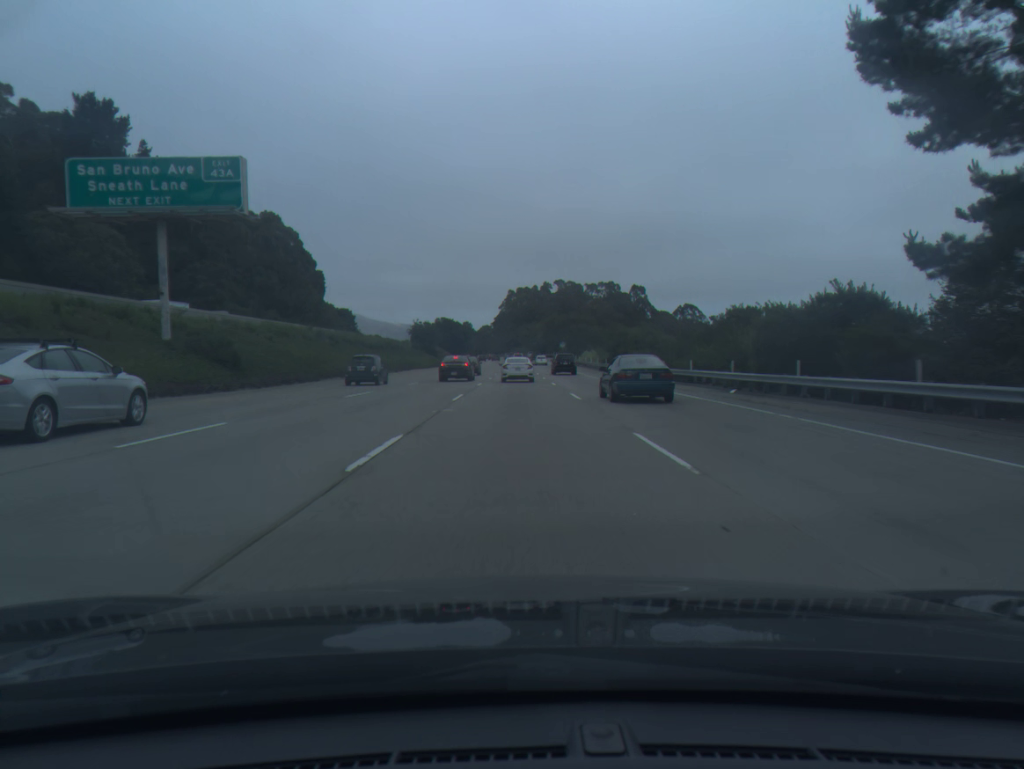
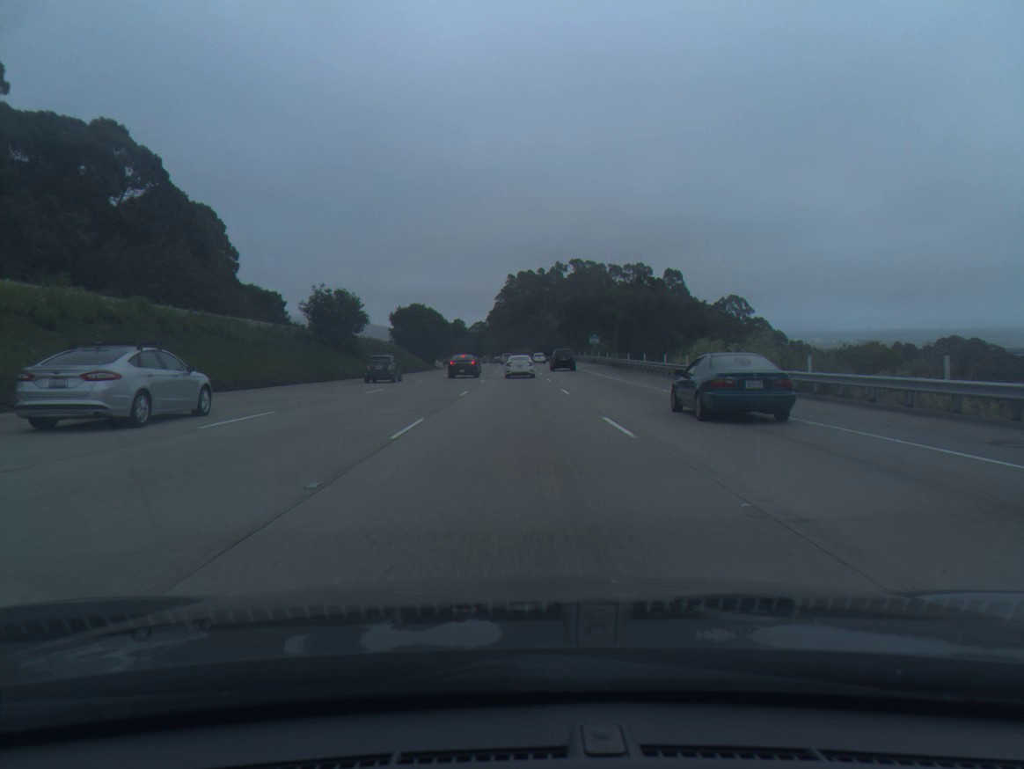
(-0.2, +69.7) m; 0°
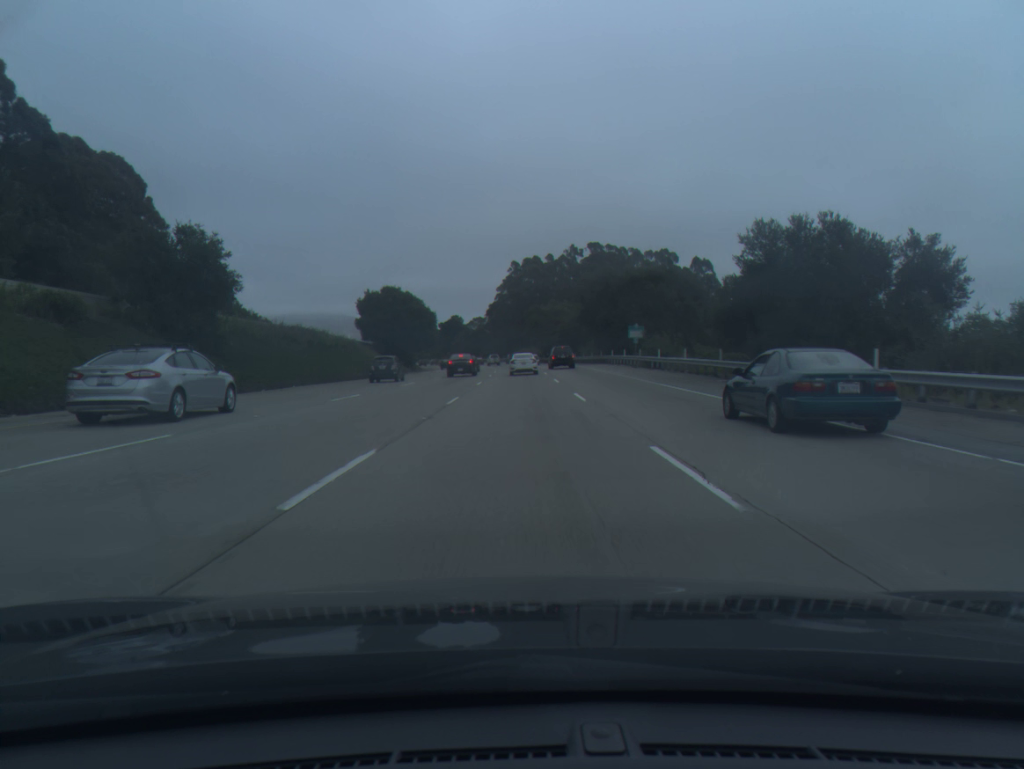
(-0.1, +34.9) m; 0°
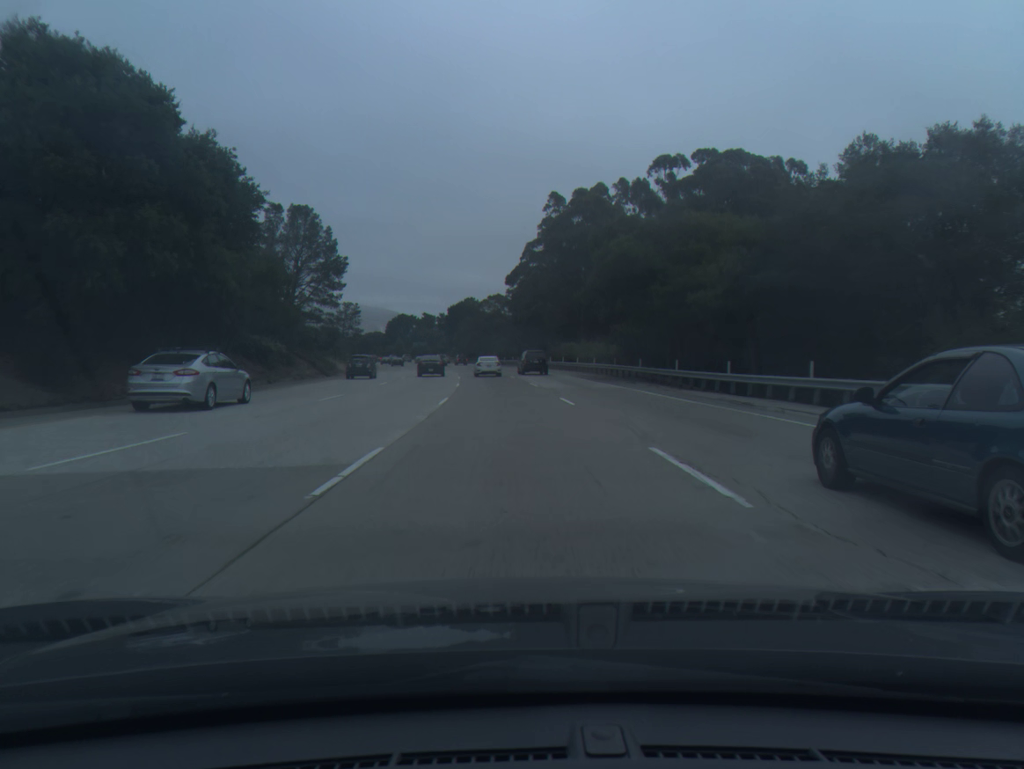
(-0.9, +87.1) m; -2°
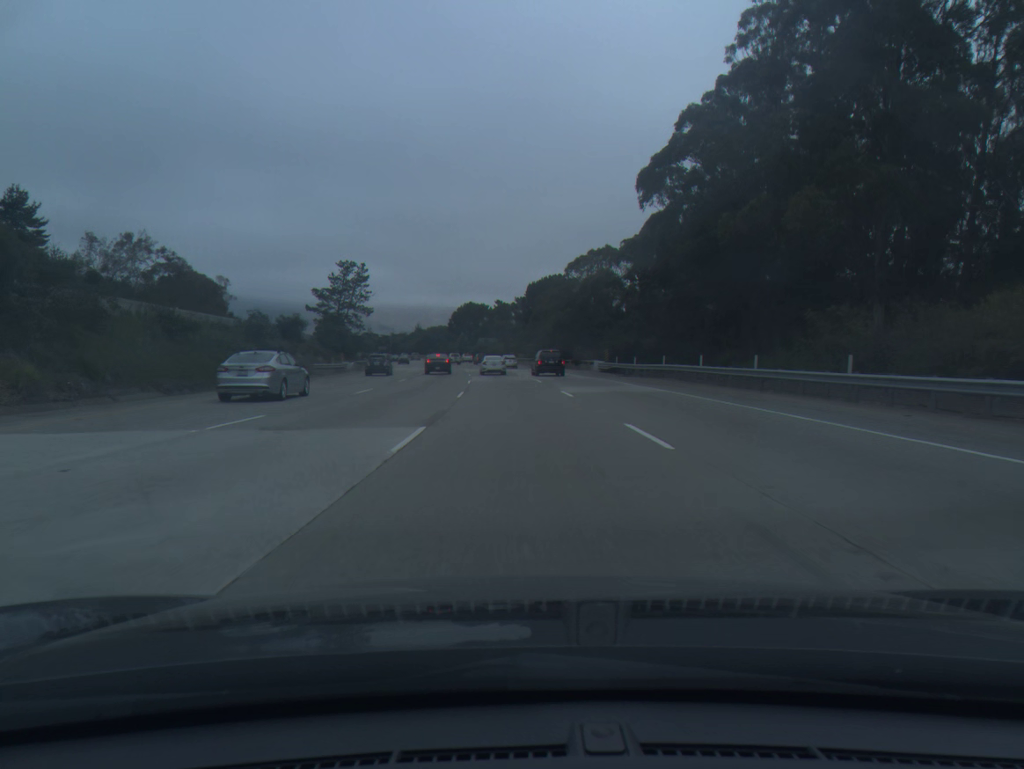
(-3.9, +69.8) m; -6°
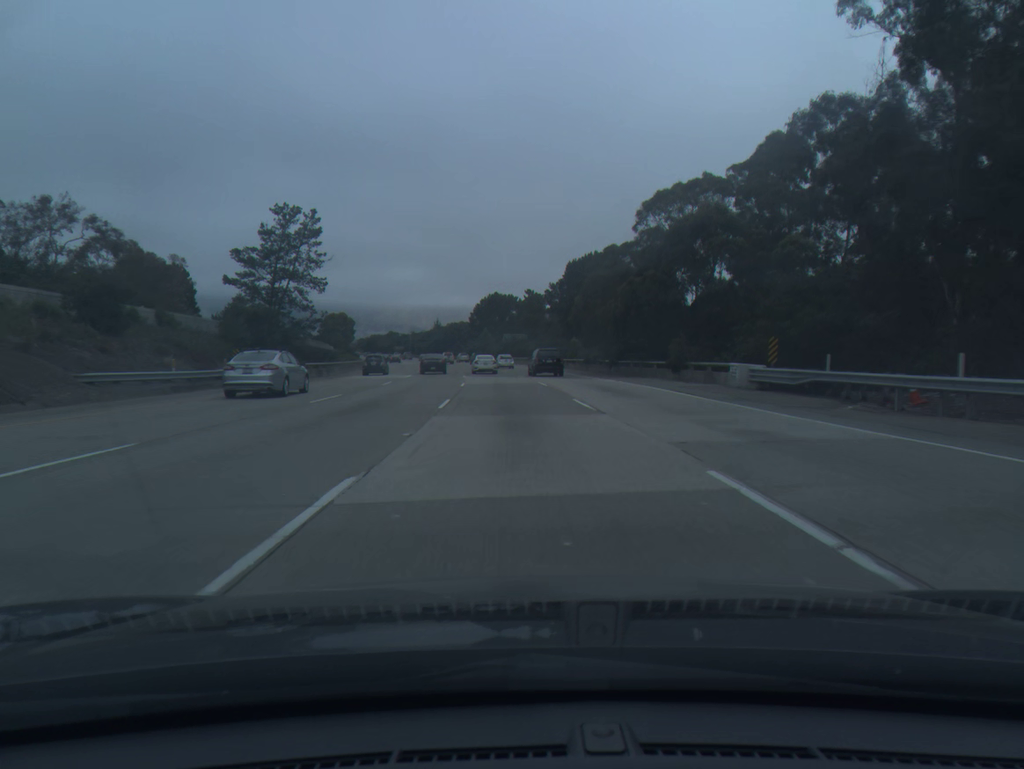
(-0.7, +35.1) m; -2°
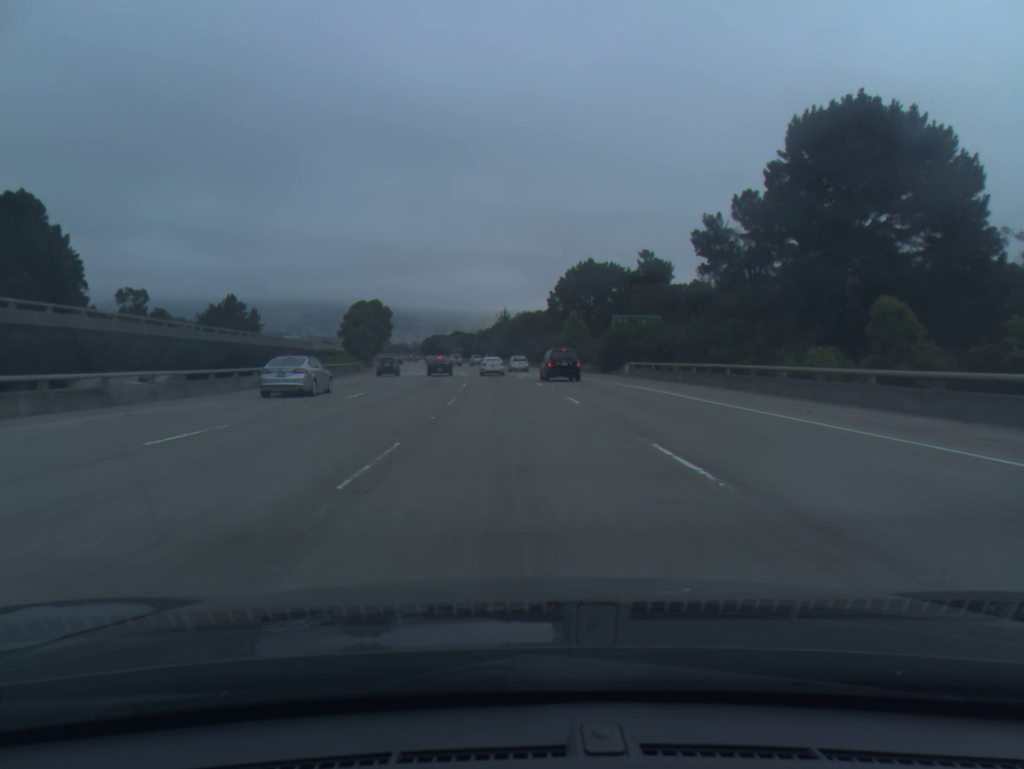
(-3.5, +70.1) m; -6°
